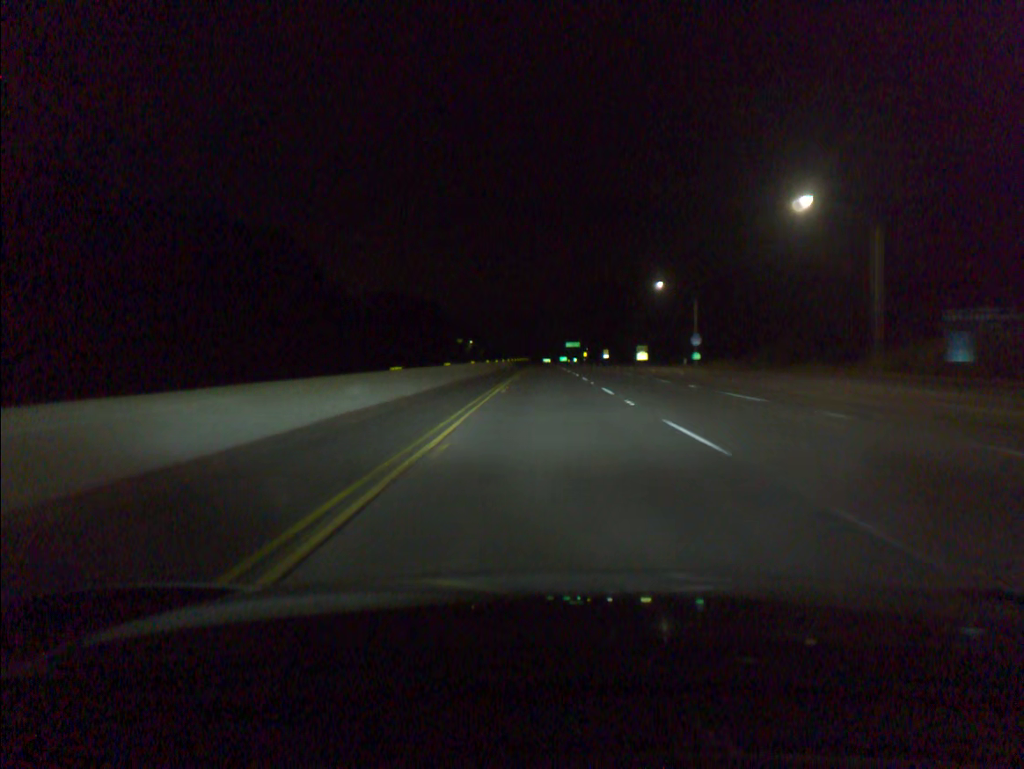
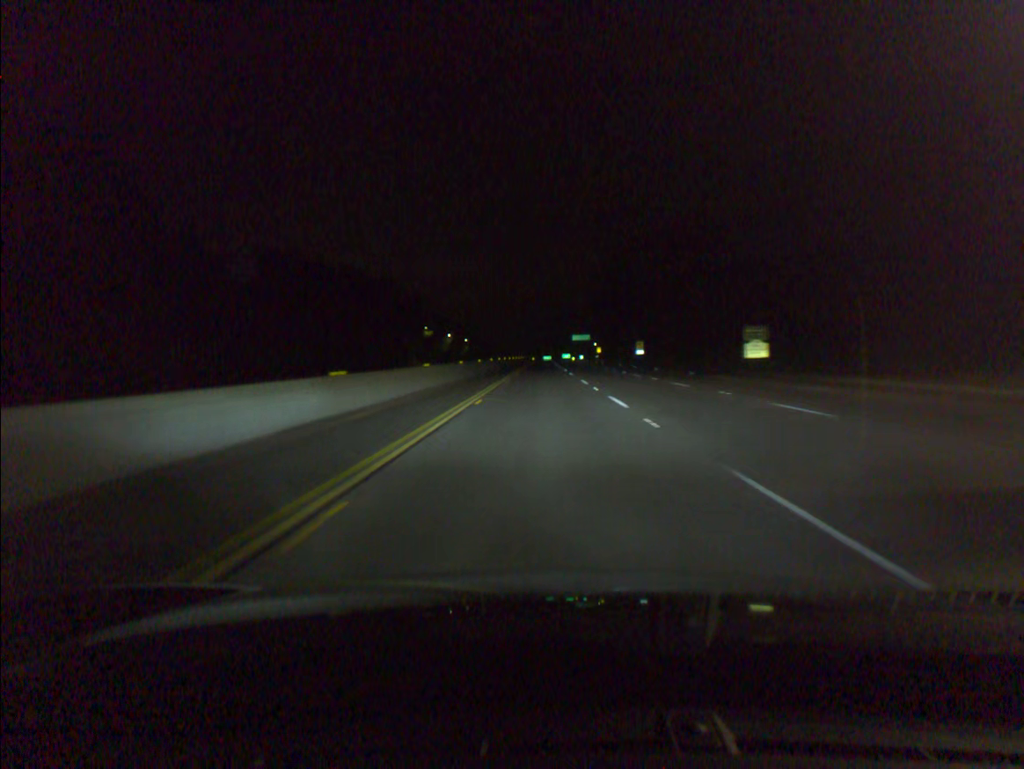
(+0.3, +79.0) m; 0°
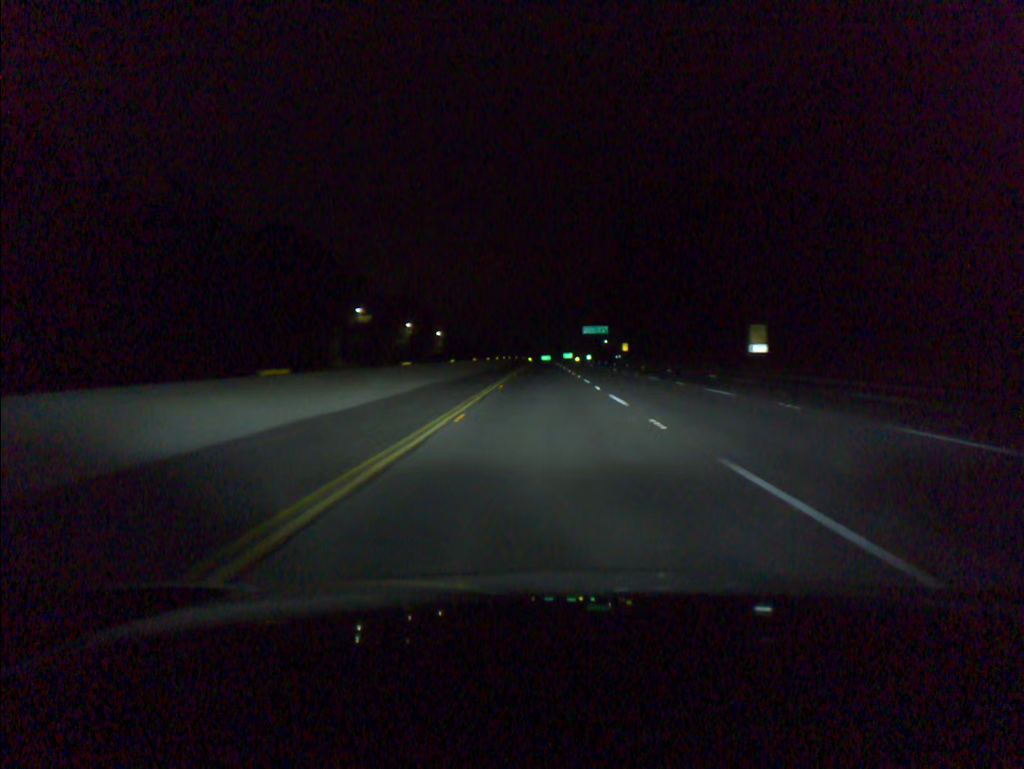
(-0.2, +78.9) m; 0°
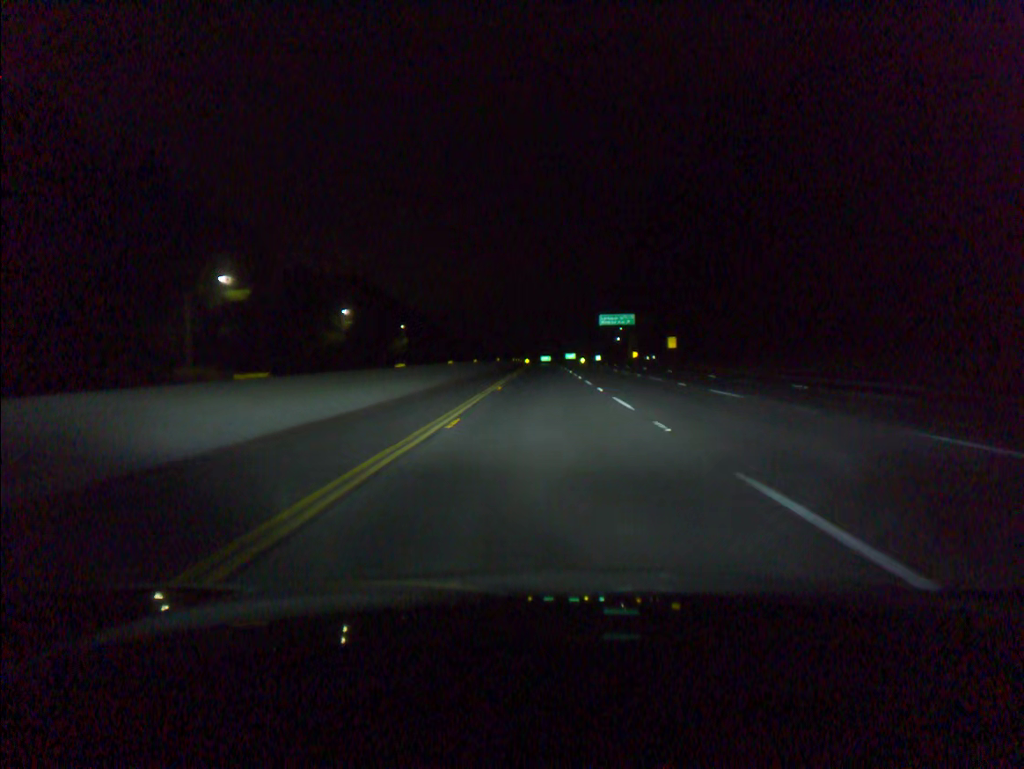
(+0.1, +59.0) m; 0°
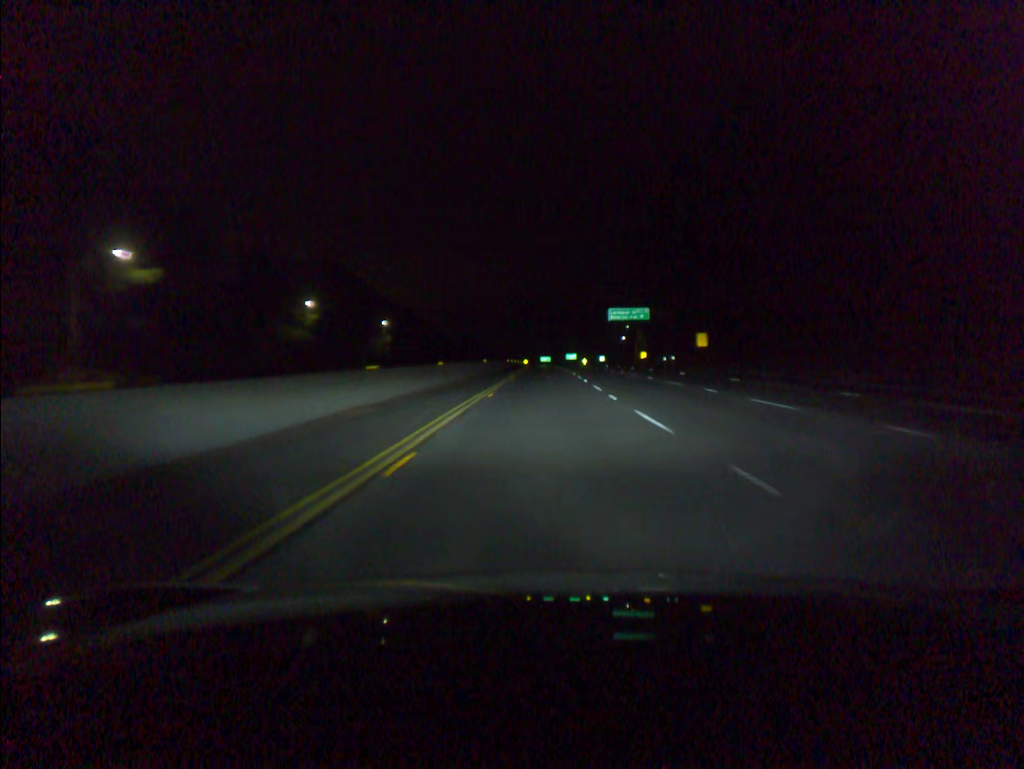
(0.0, +19.7) m; 0°
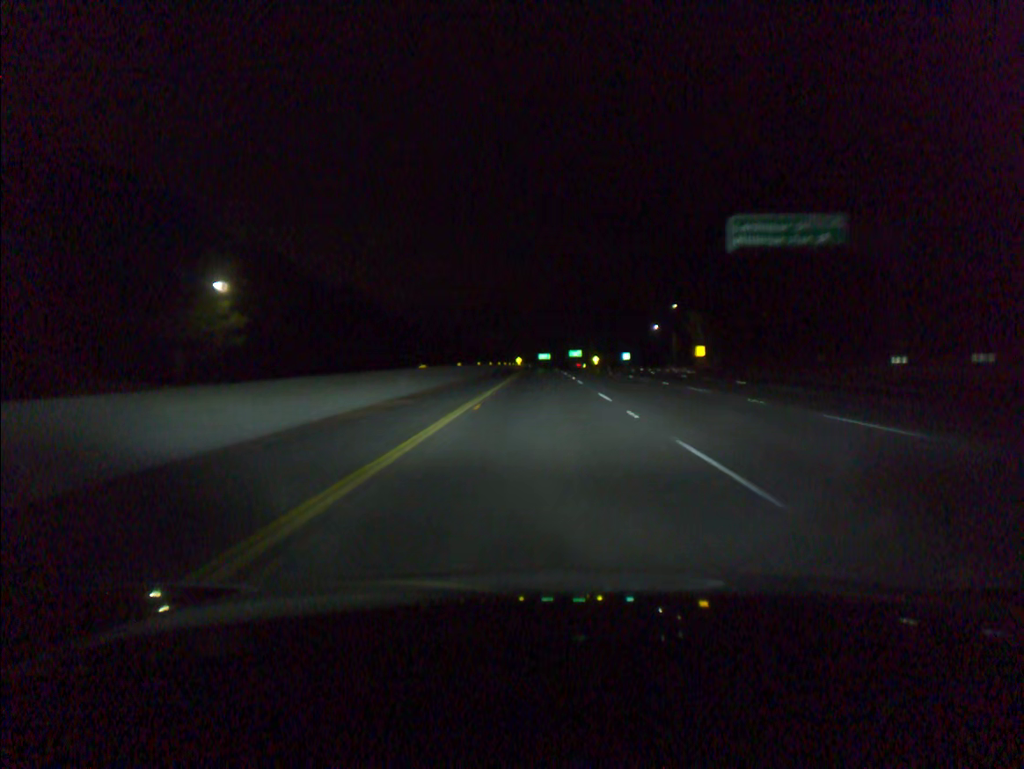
(+0.1, +78.6) m; 0°
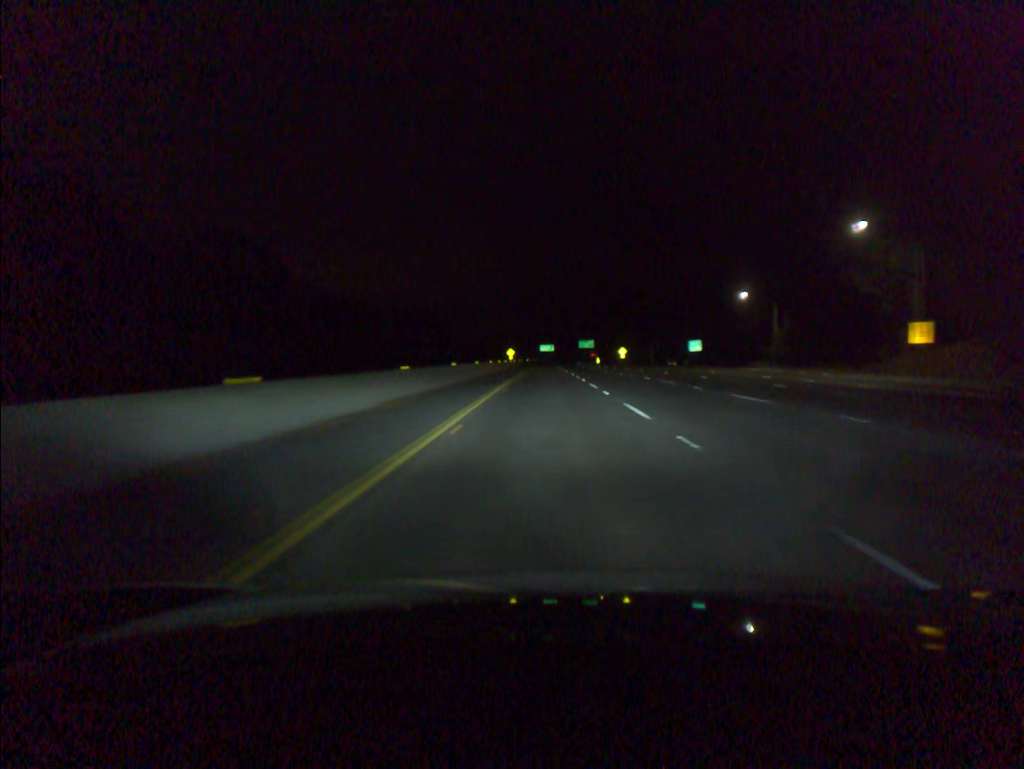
(-0.1, +78.8) m; 0°
